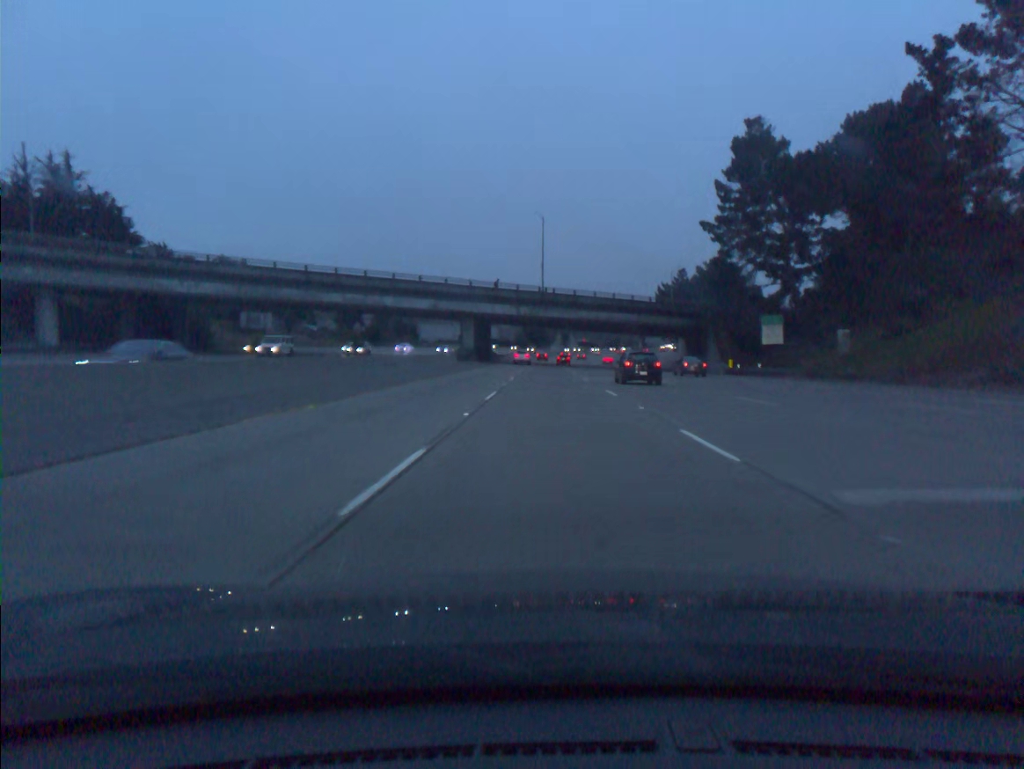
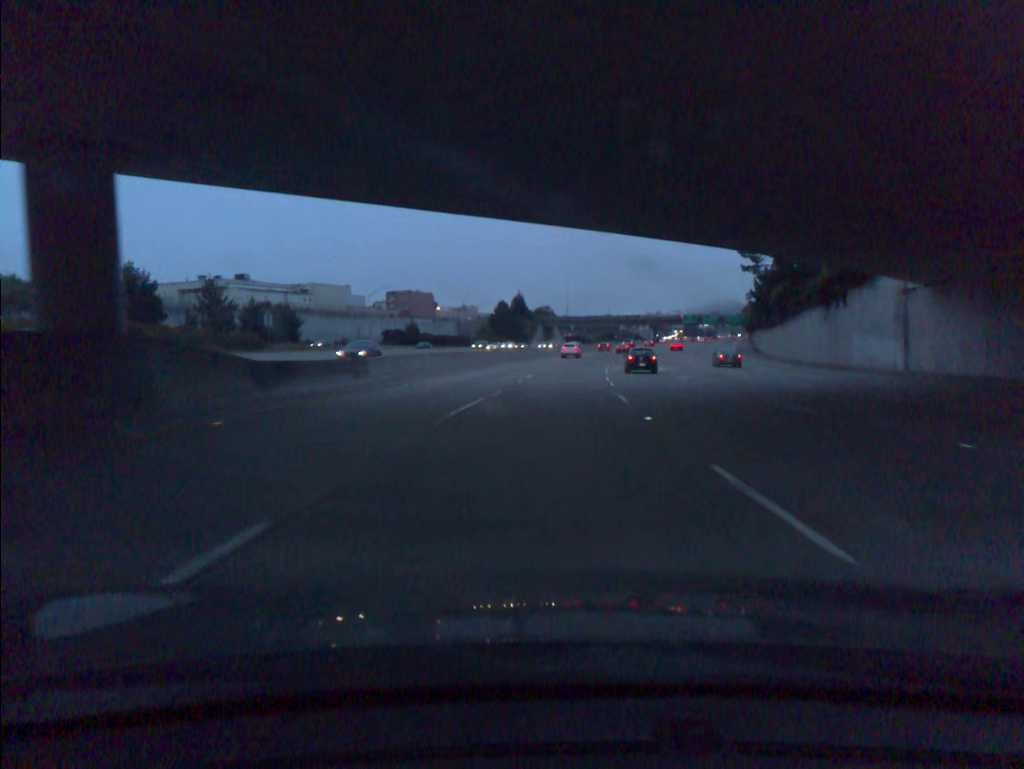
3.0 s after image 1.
(+1.0, +91.8) m; +1°
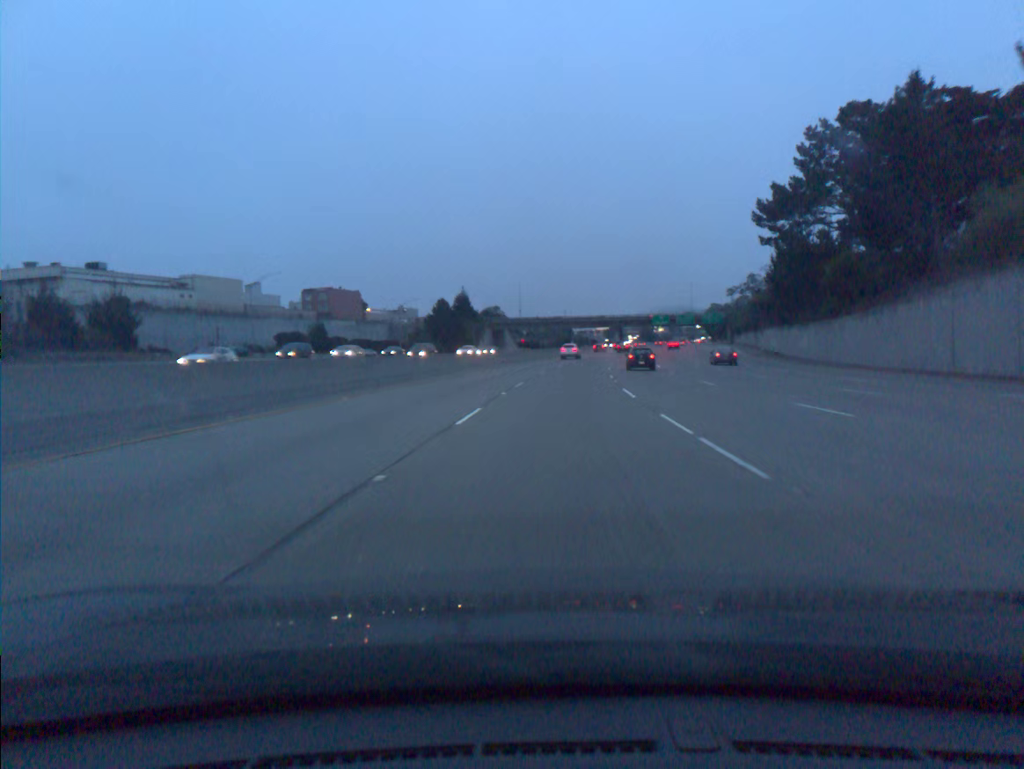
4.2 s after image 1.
(+1.0, +36.6) m; +3°
